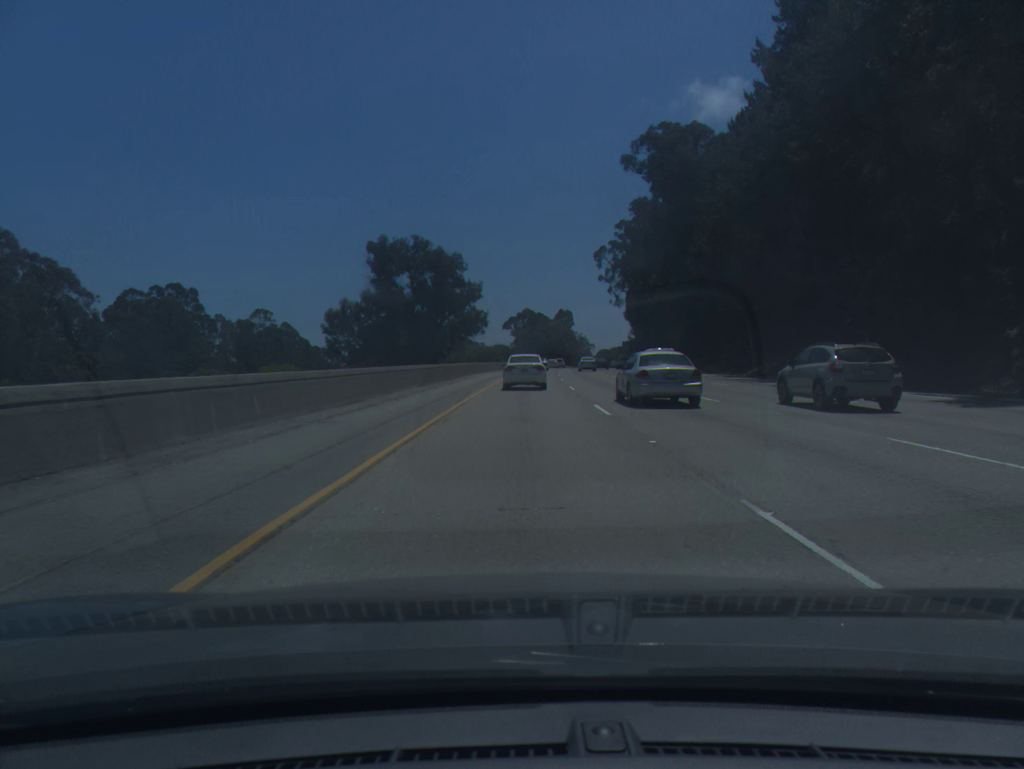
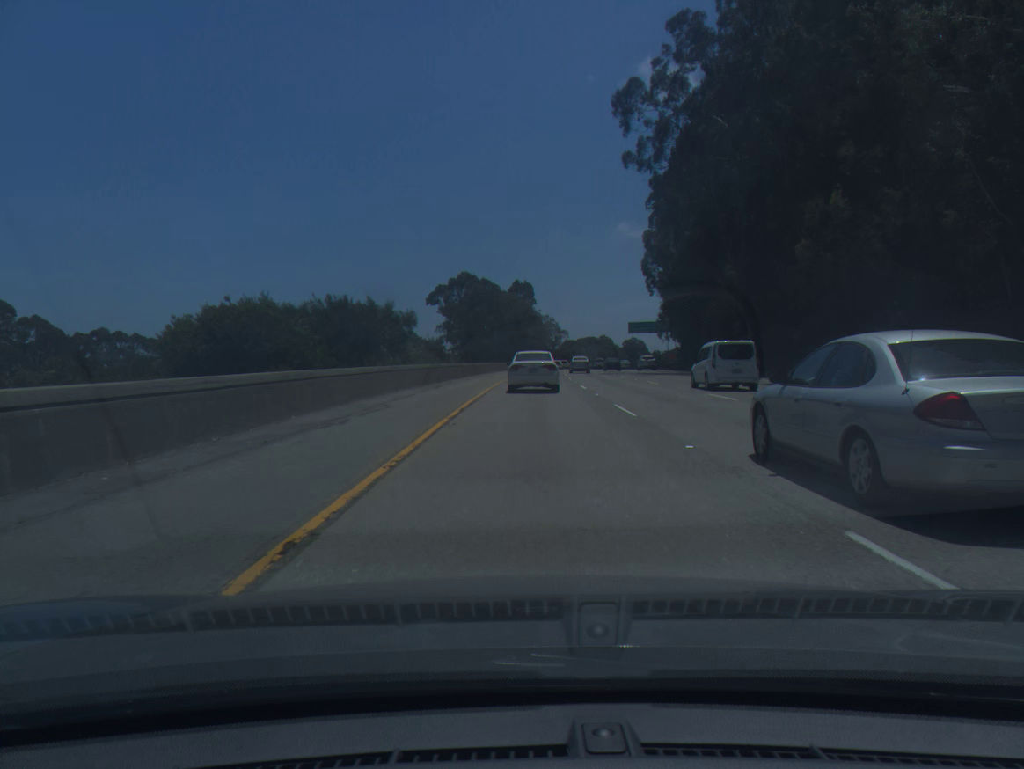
(+3.2, +103.0) m; +4°
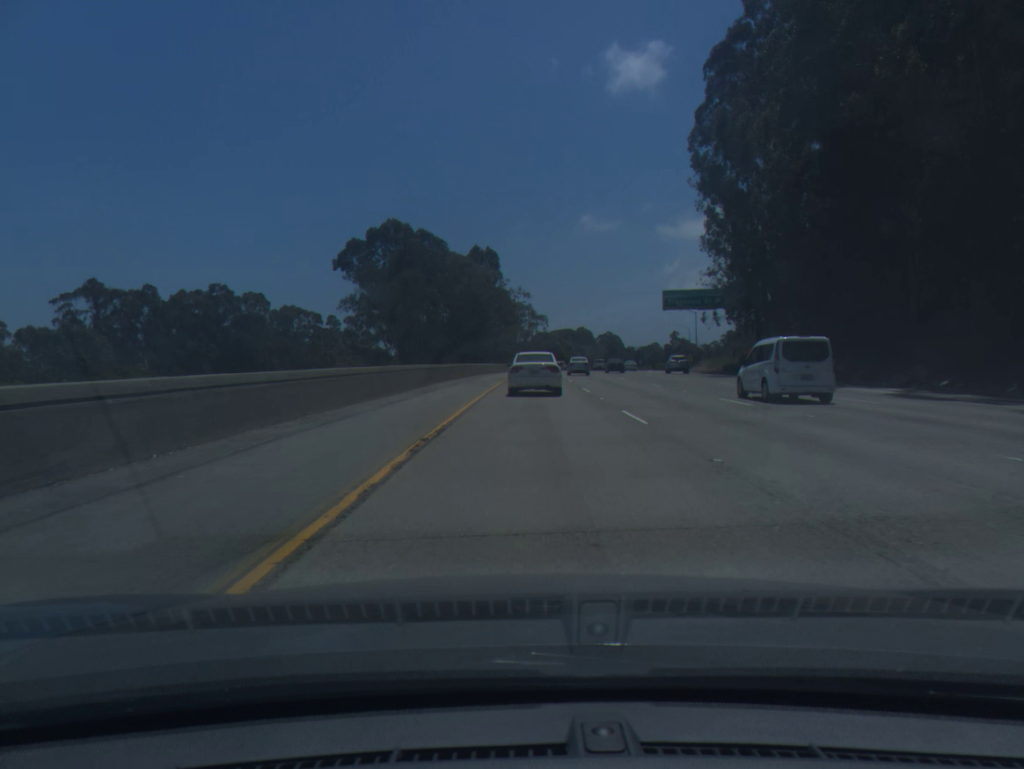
(+1.2, +59.9) m; +2°
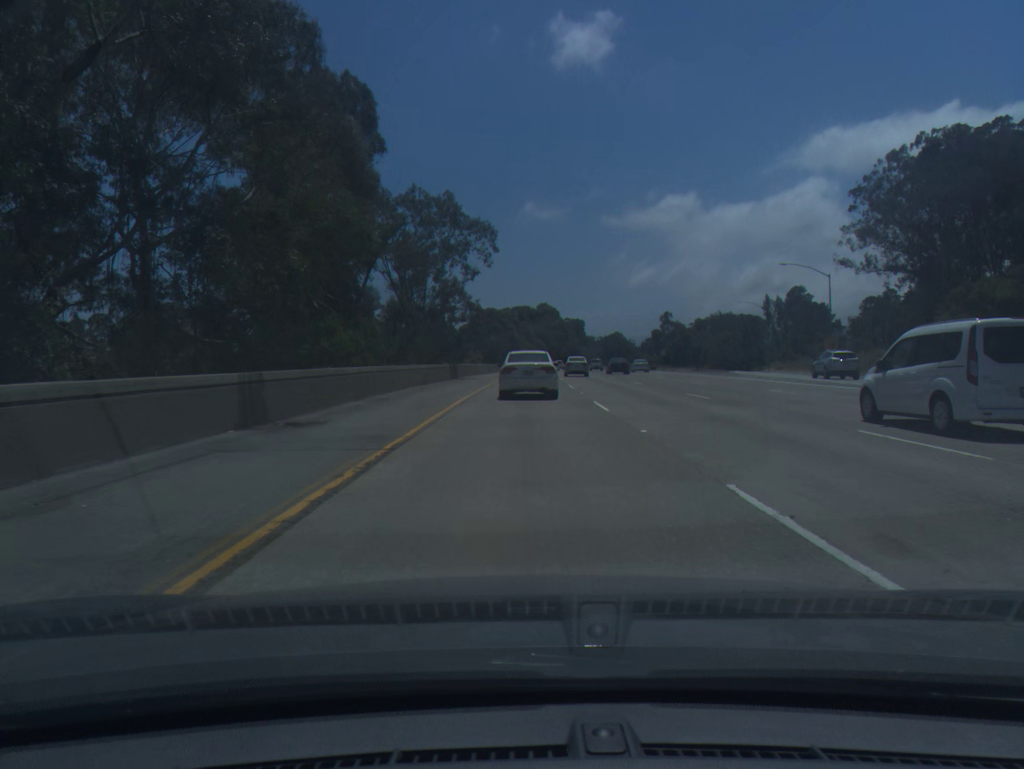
(+3.3, +98.6) m; +4°
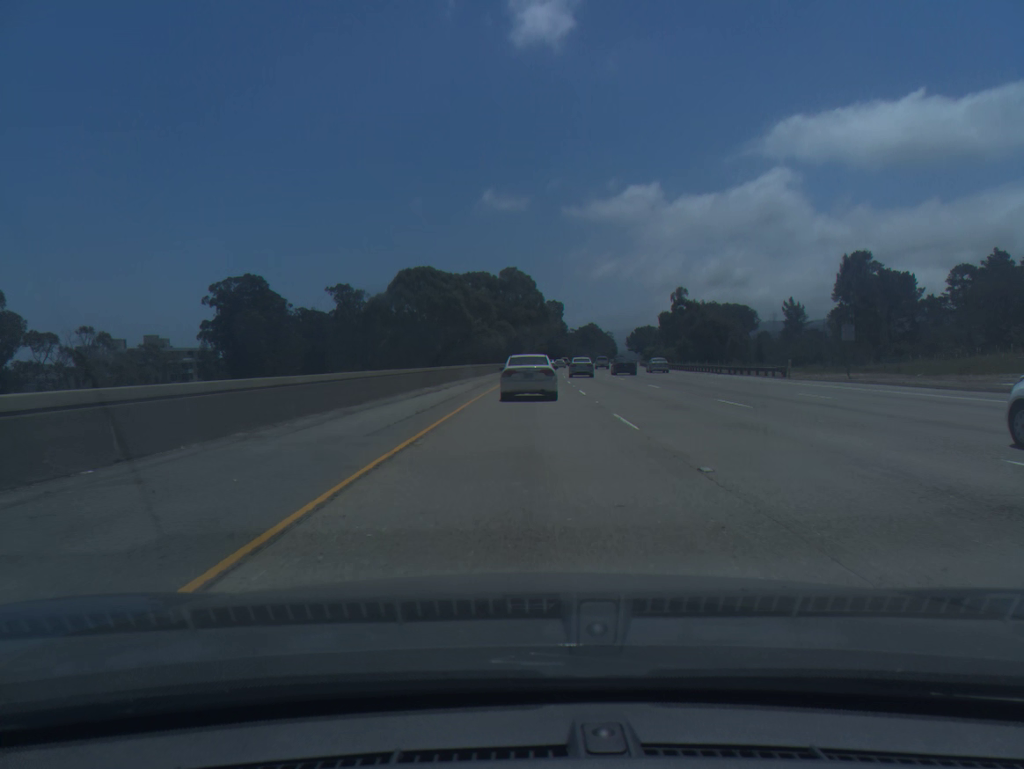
(+1.8, +77.0) m; +3°
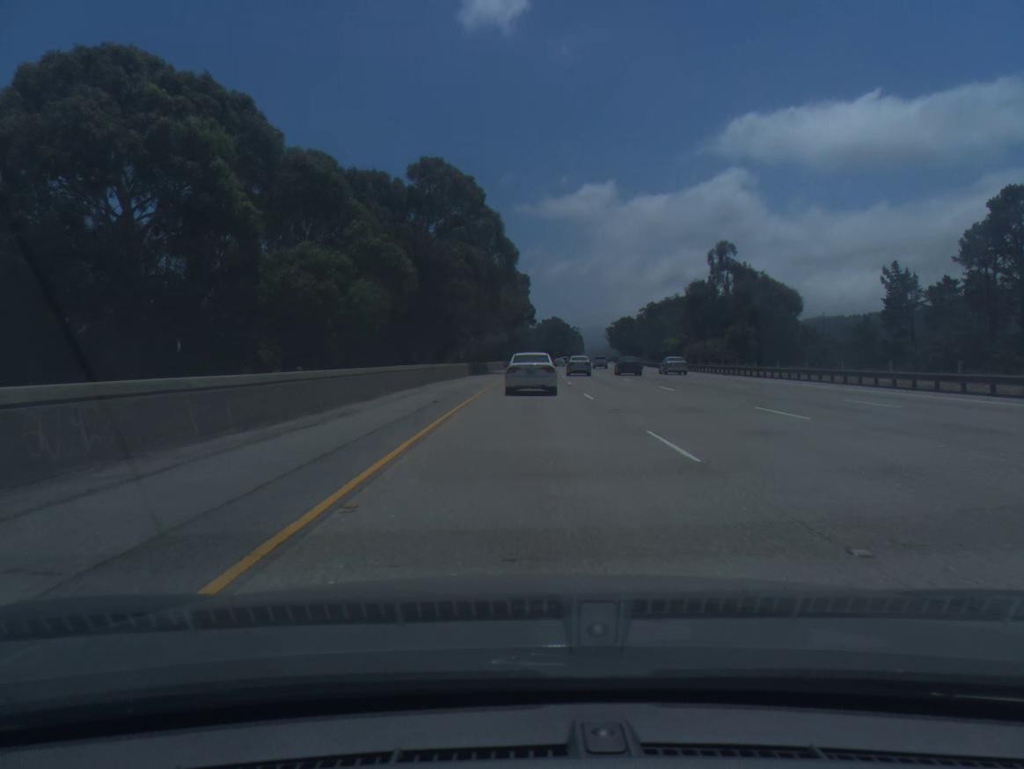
(+2.1, +77.6) m; +3°
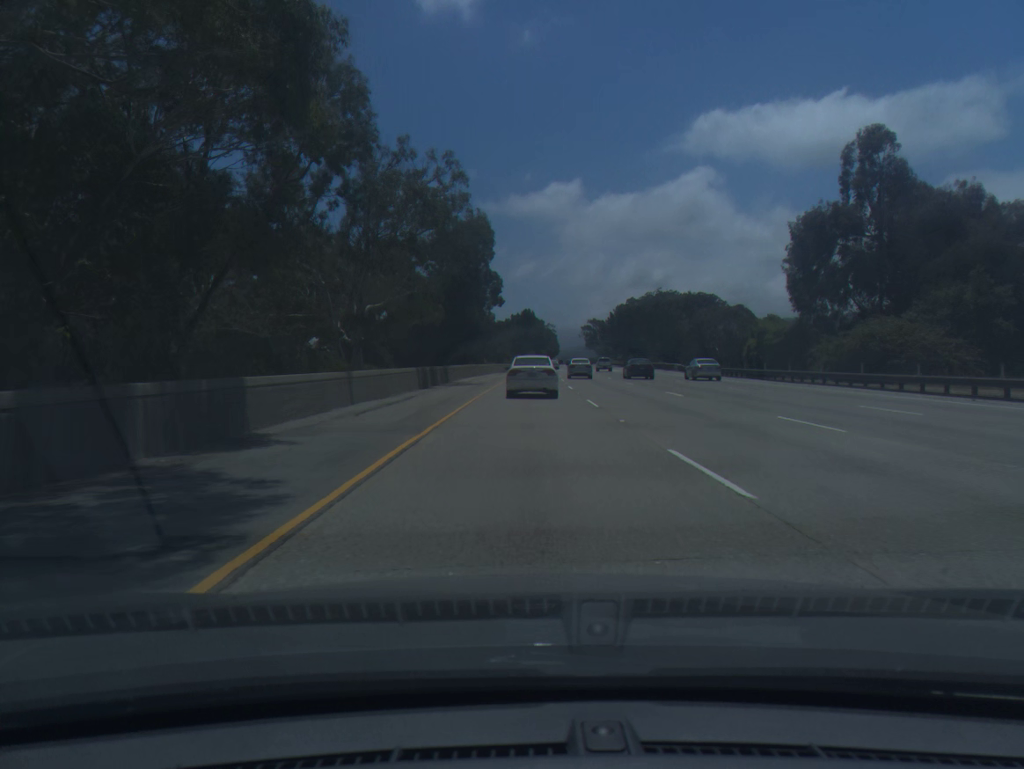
(+1.3, +60.4) m; +2°
